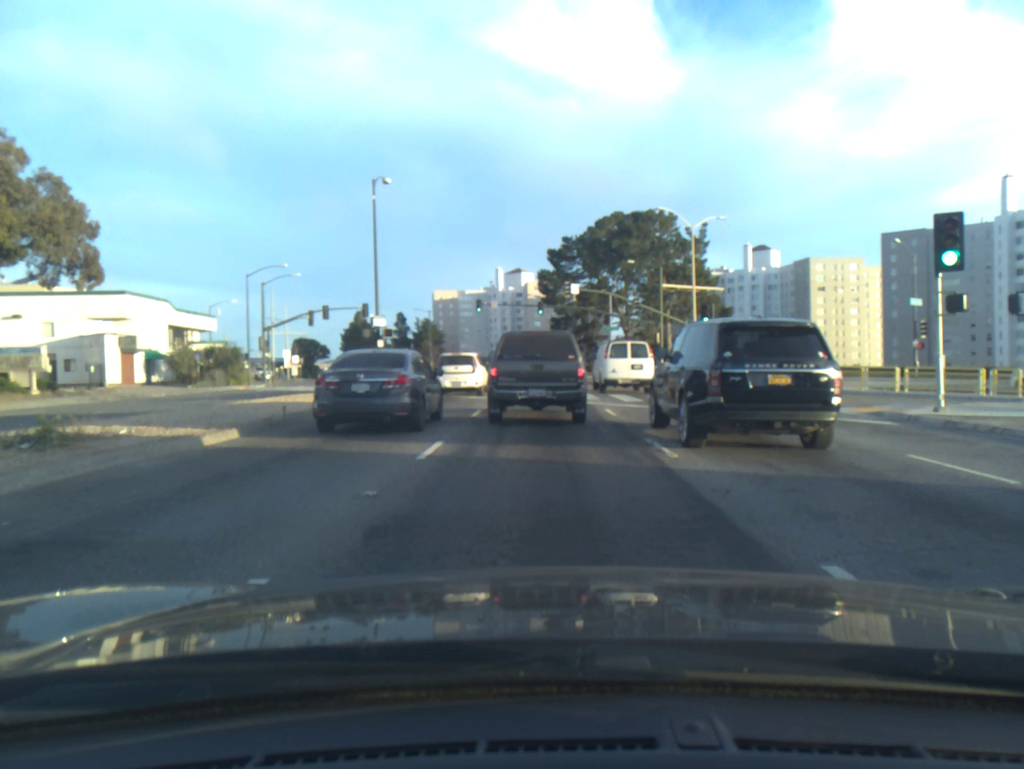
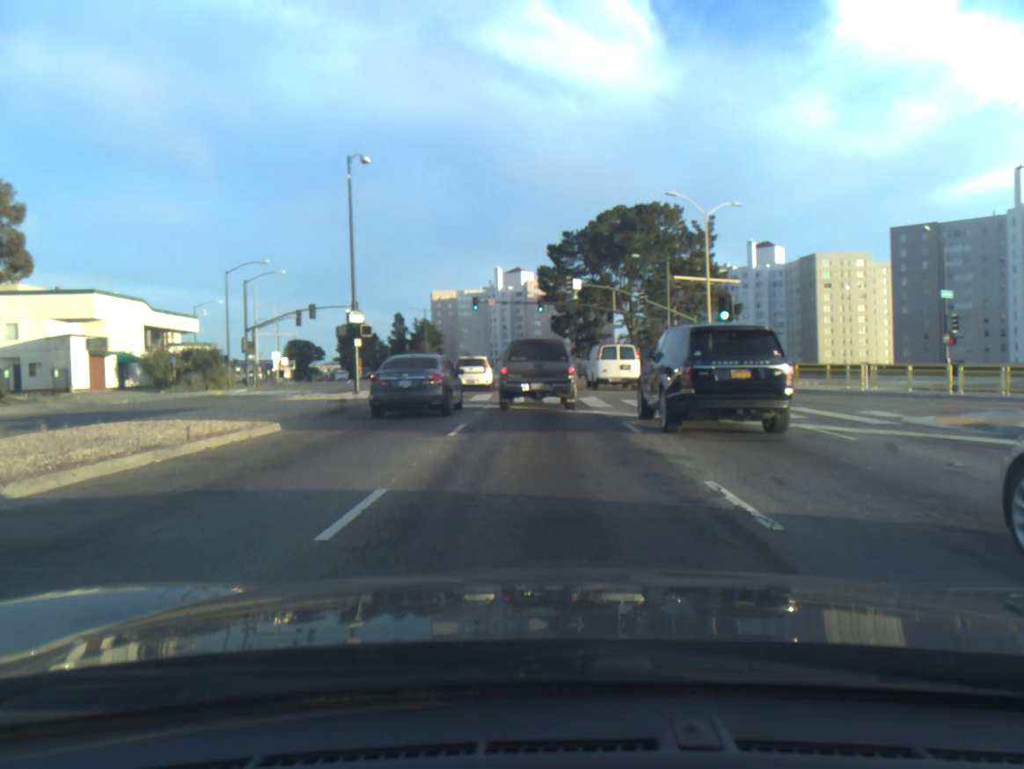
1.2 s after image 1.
(0.0, +4.2) m; 0°
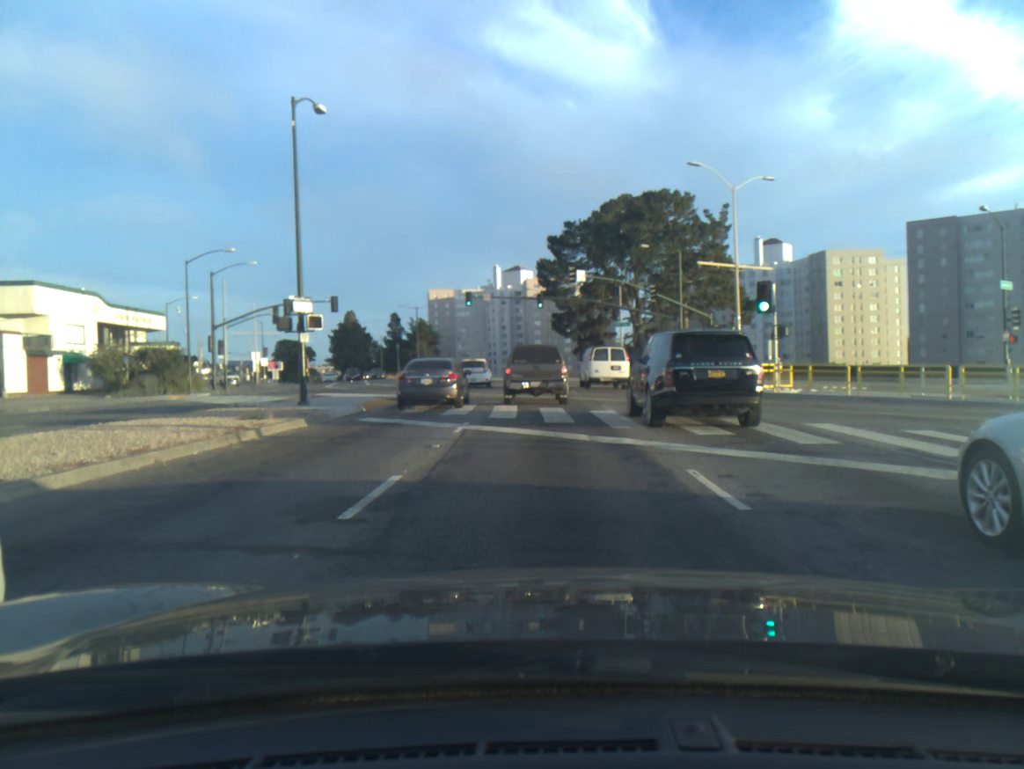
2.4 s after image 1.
(0.0, +6.6) m; 0°
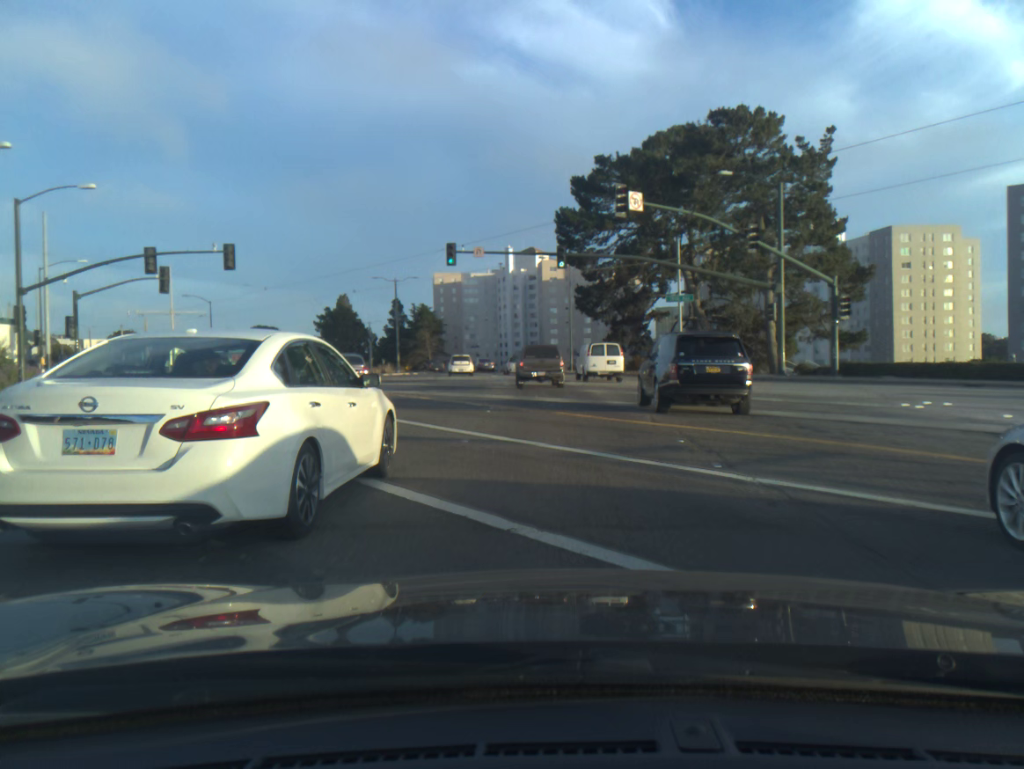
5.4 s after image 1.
(-0.4, +24.3) m; -1°
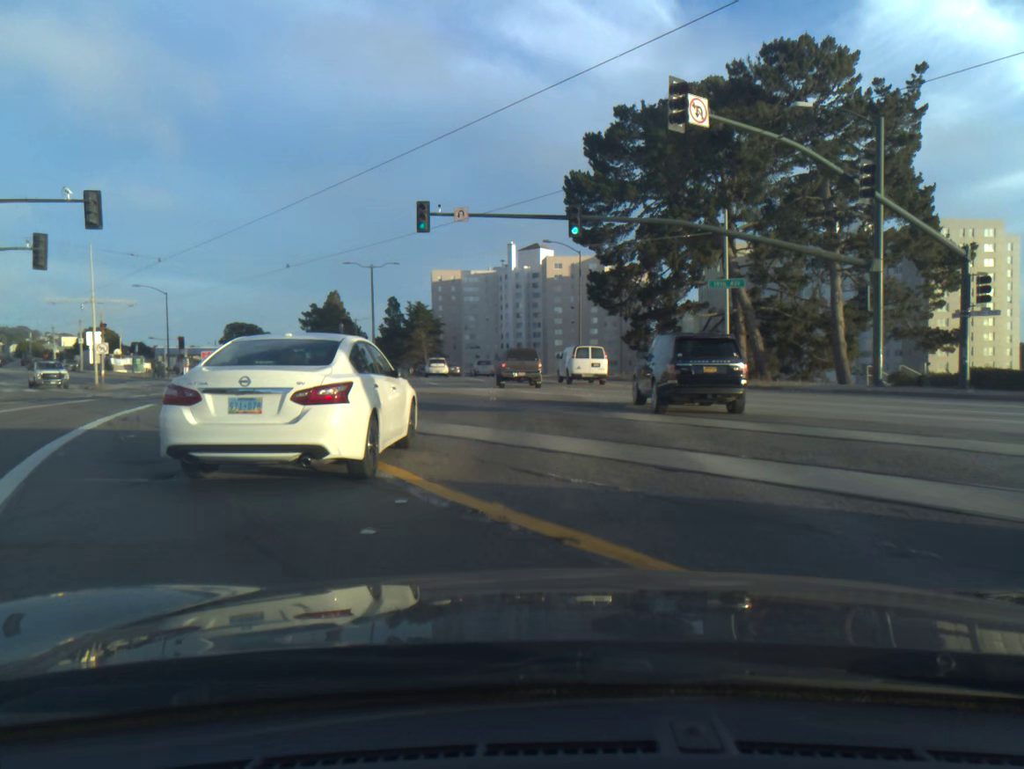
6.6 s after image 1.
(0.0, +12.2) m; 0°
